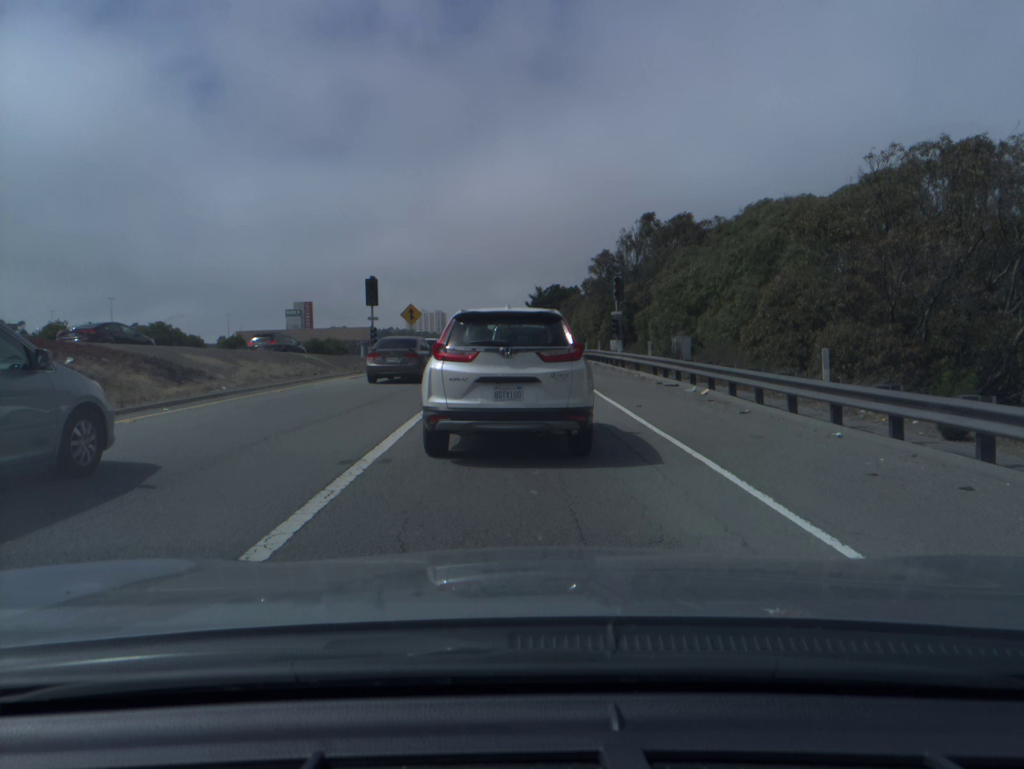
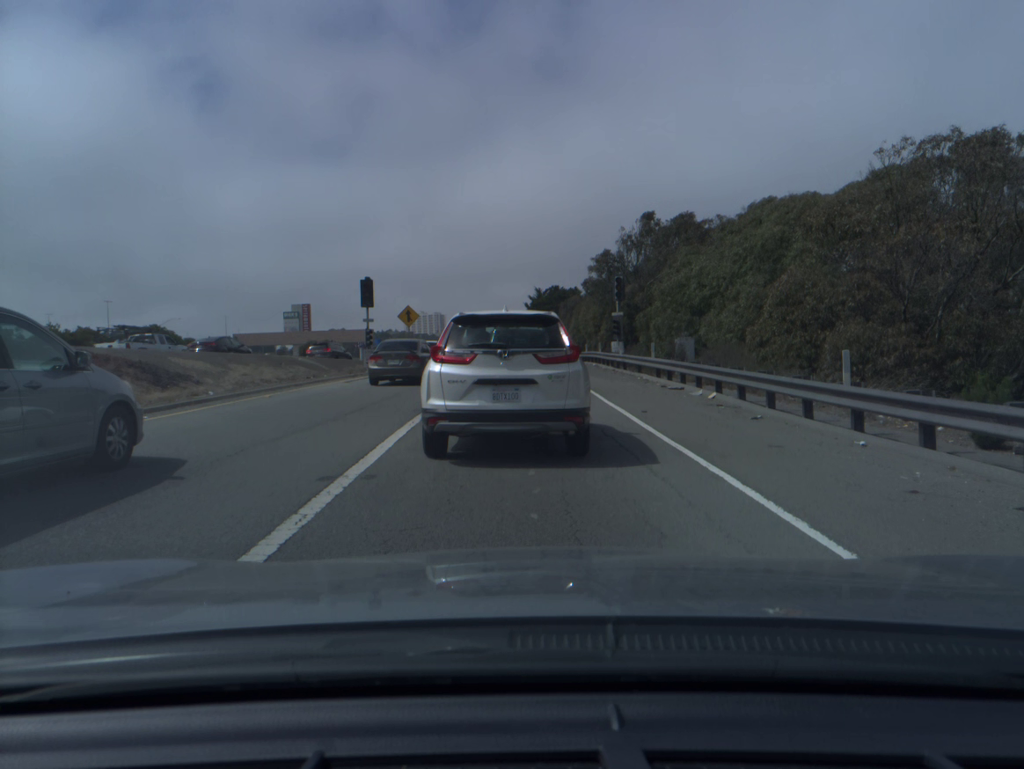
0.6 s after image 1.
(0.0, +0.8) m; 0°
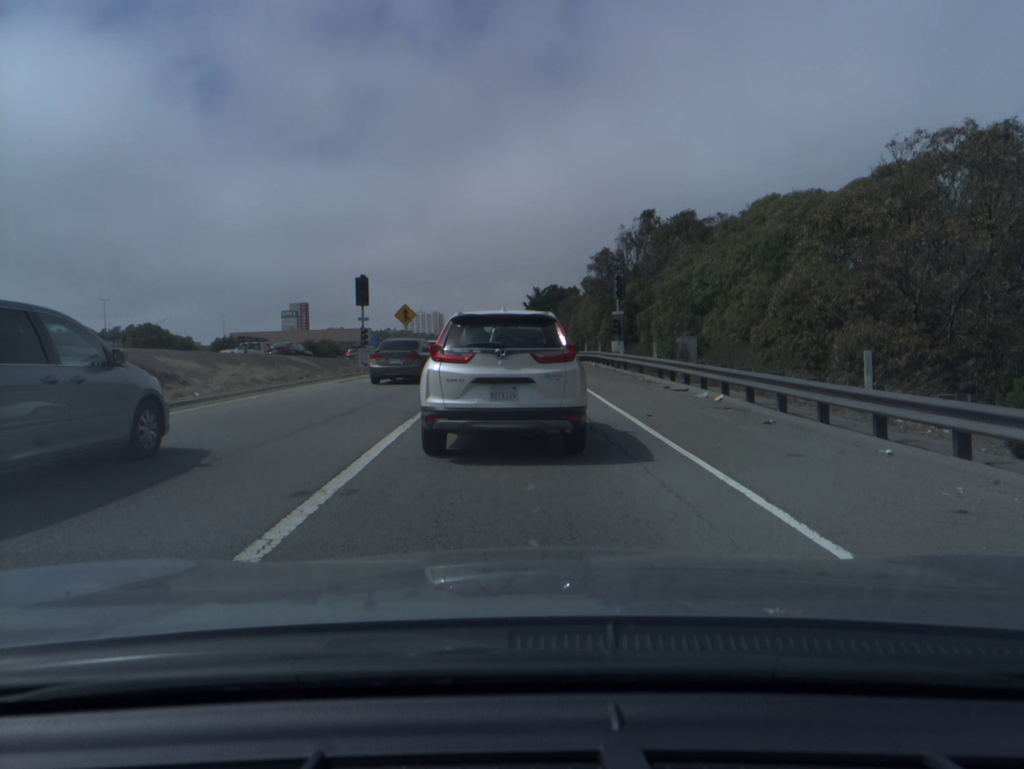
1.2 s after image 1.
(0.0, +0.8) m; 0°
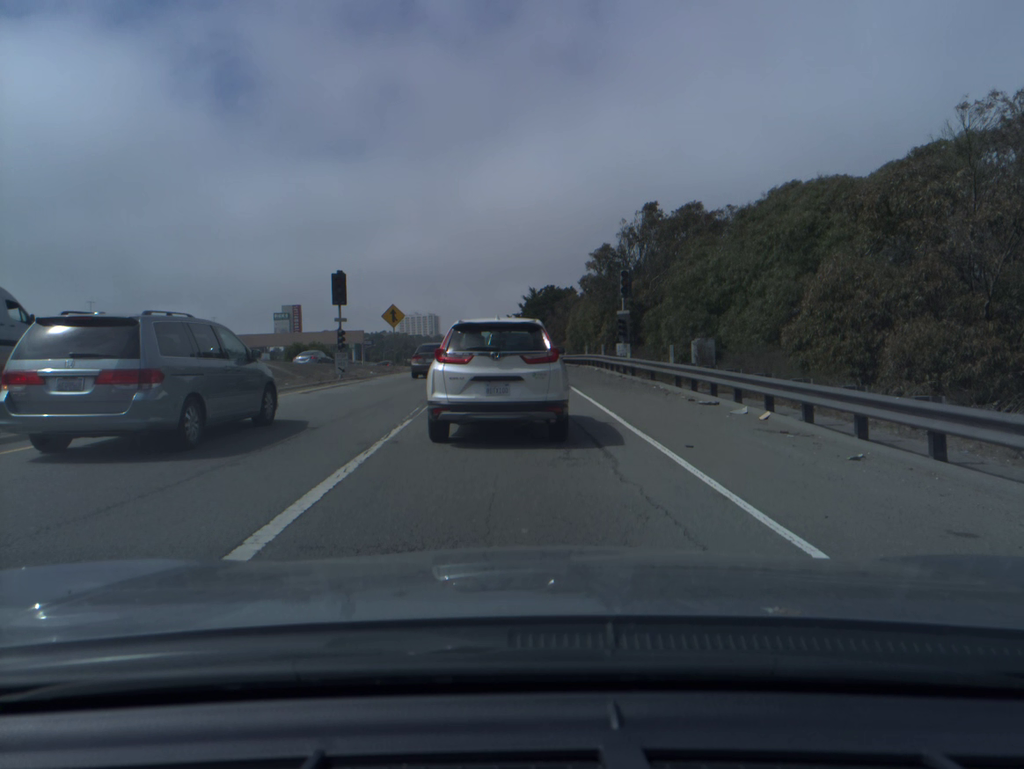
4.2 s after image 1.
(+0.1, +3.6) m; 0°
